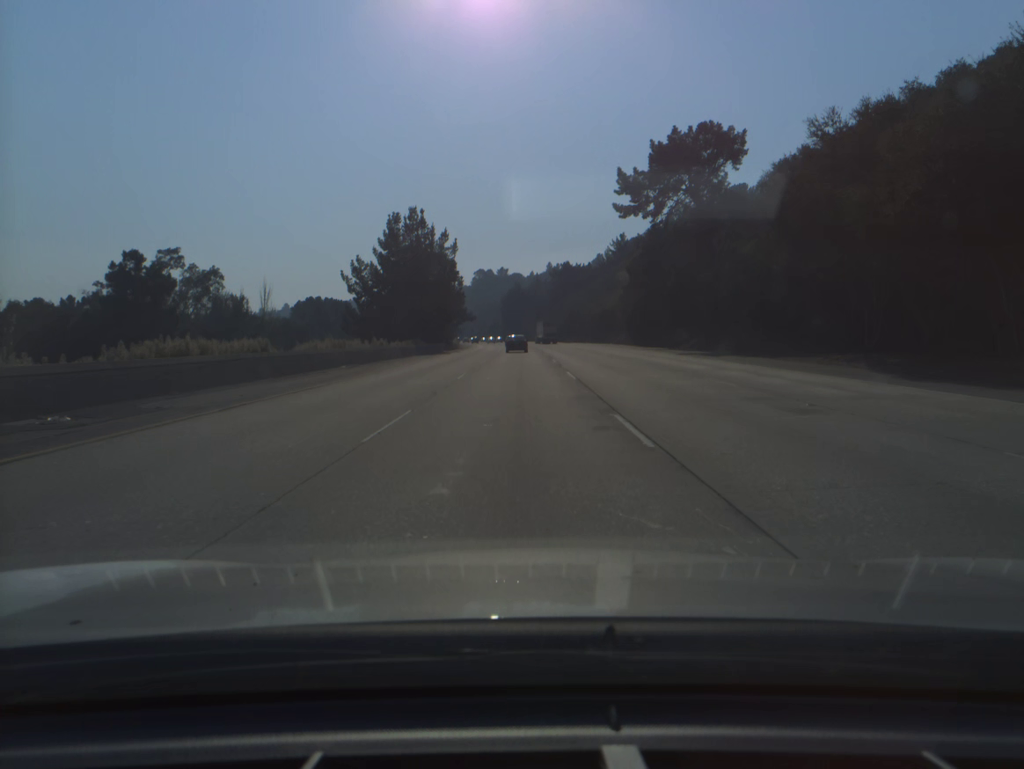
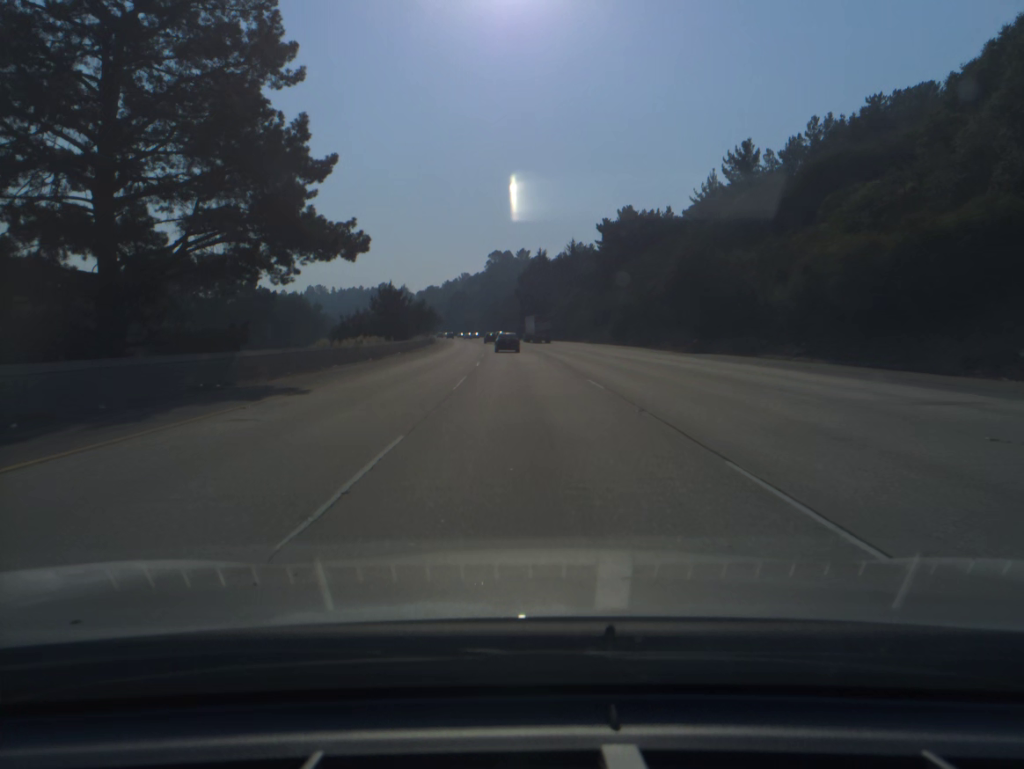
(-1.0, +92.8) m; -1°
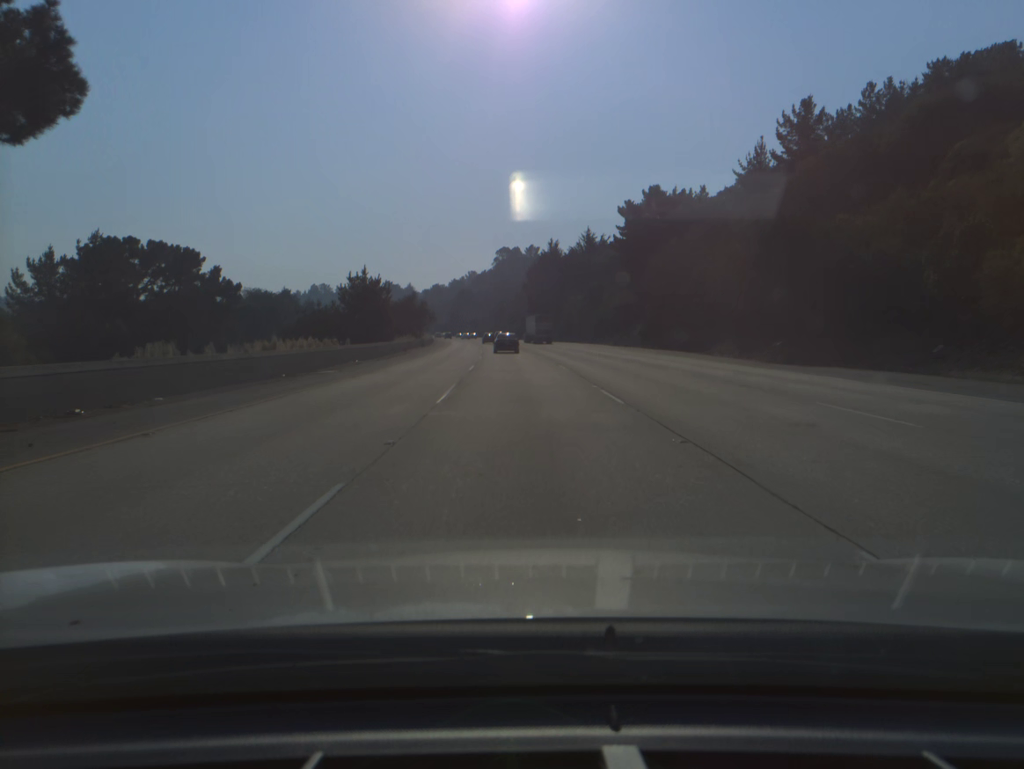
(-0.1, +18.1) m; -1°
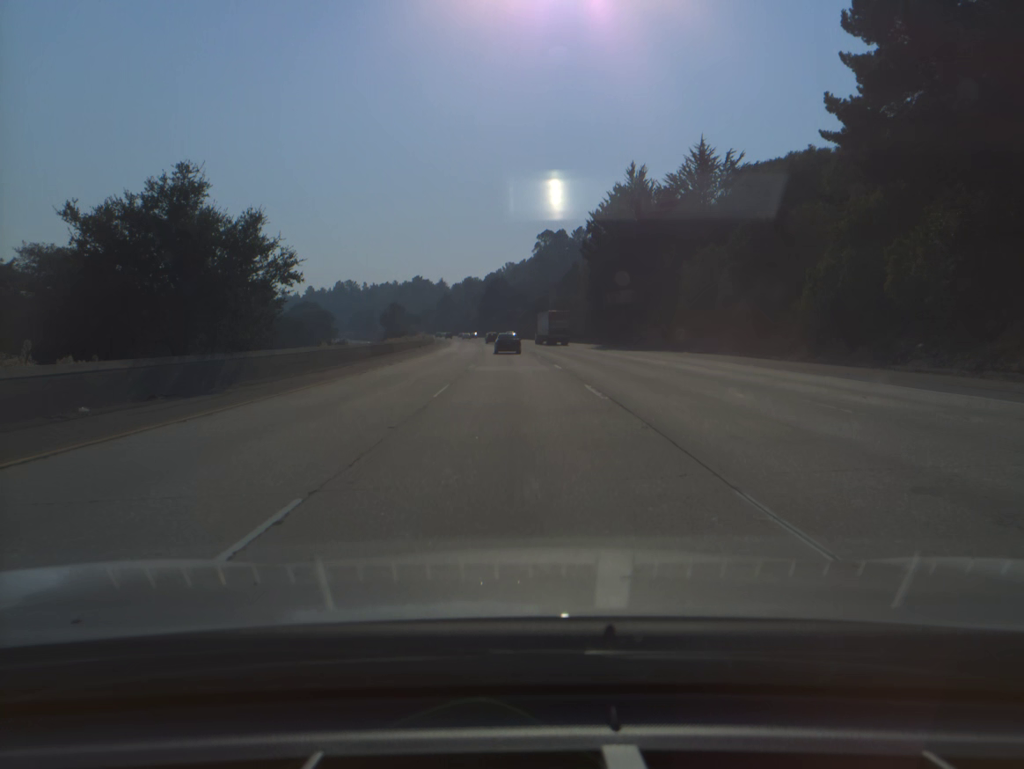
(-1.8, +71.5) m; -3°
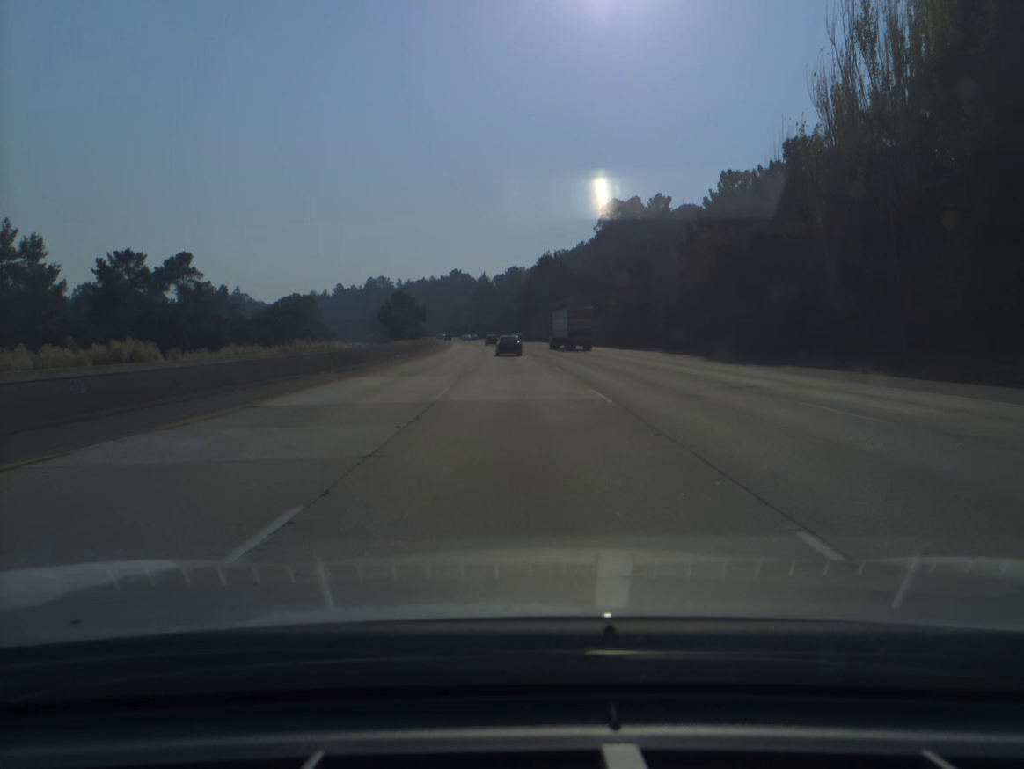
(-2.9, +87.5) m; -4°
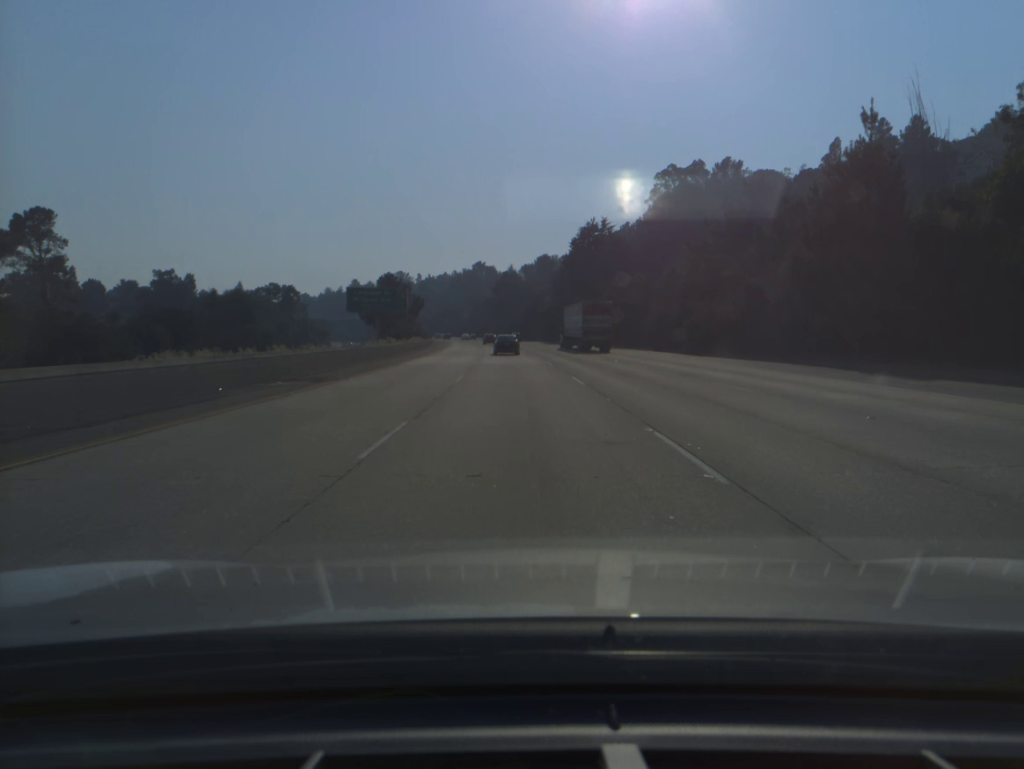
(-0.9, +52.6) m; -2°
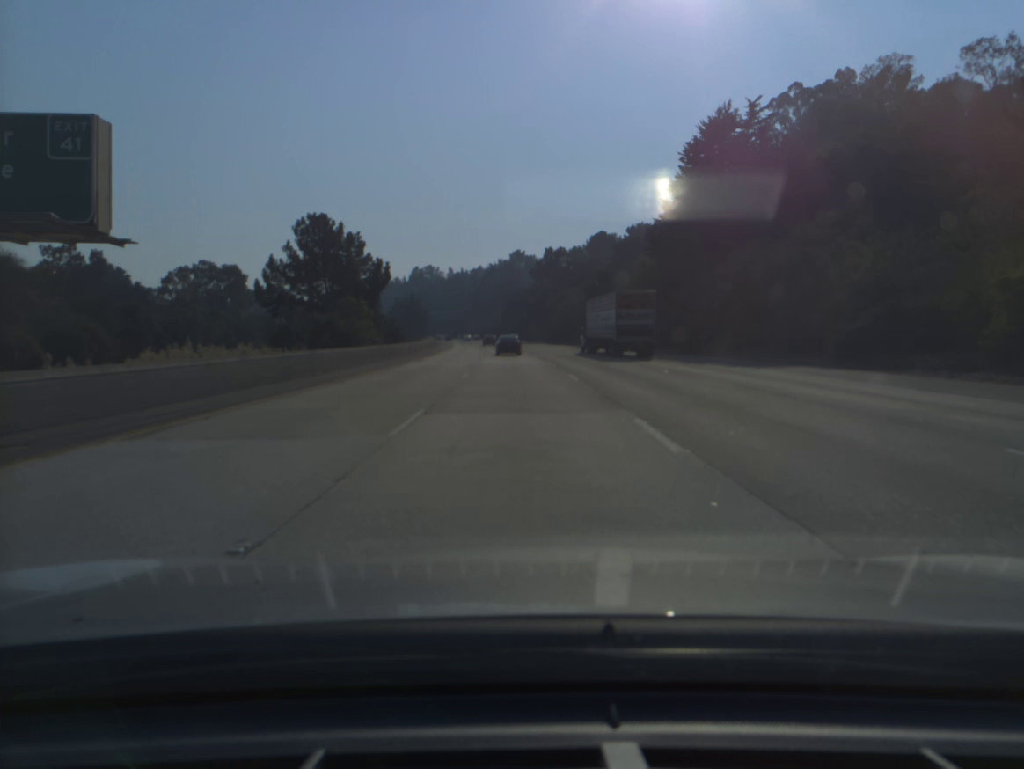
(-1.9, +70.8) m; -3°
